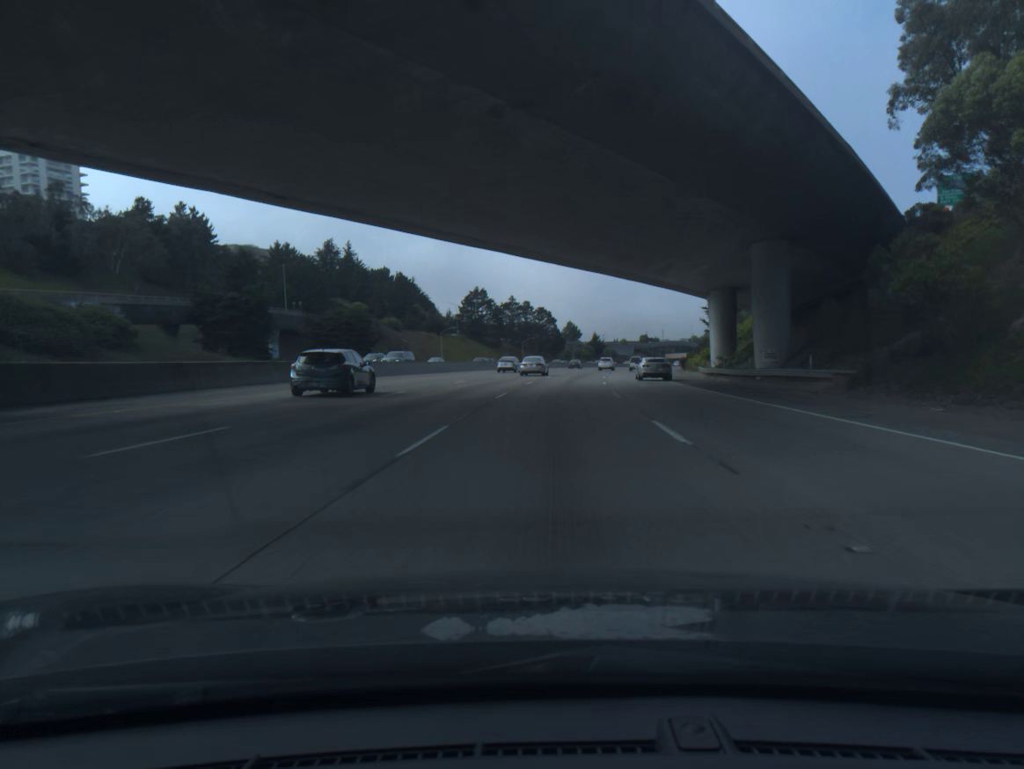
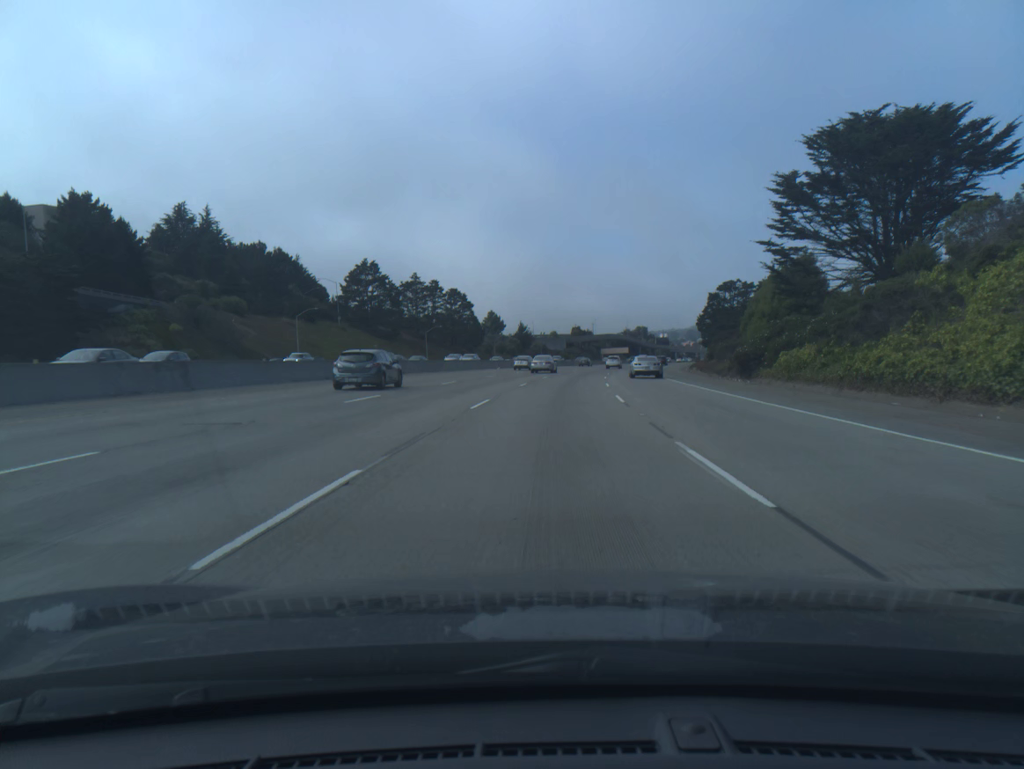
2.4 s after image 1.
(+3.0, +60.9) m; +5°
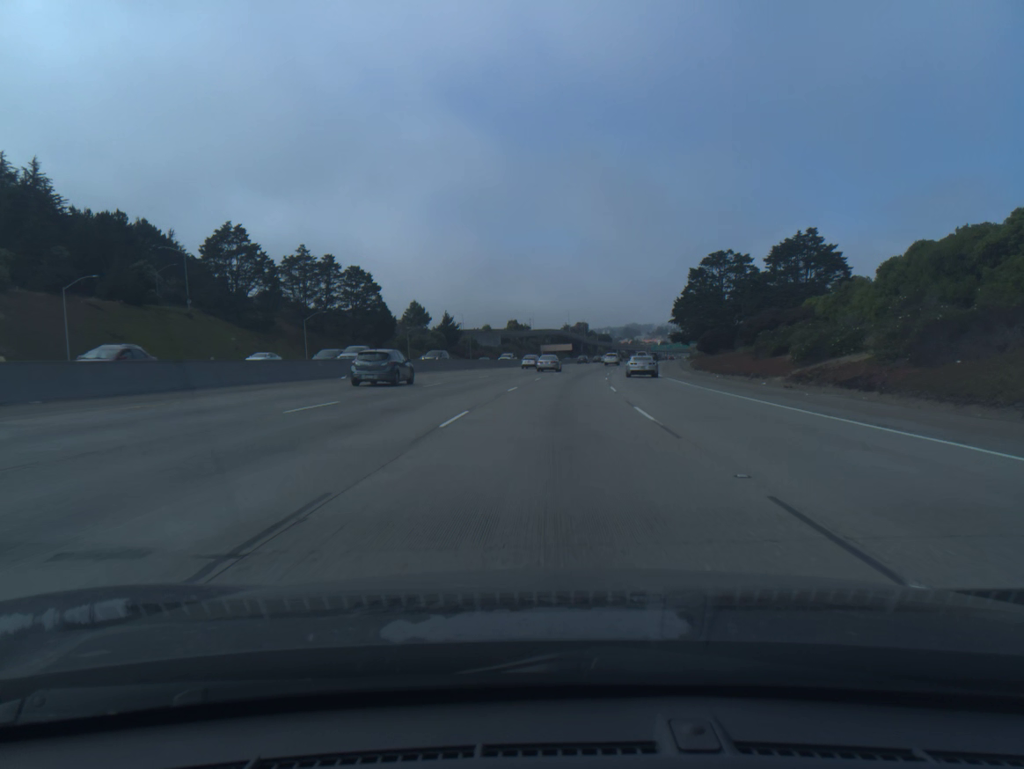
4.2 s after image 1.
(+1.9, +47.5) m; +5°
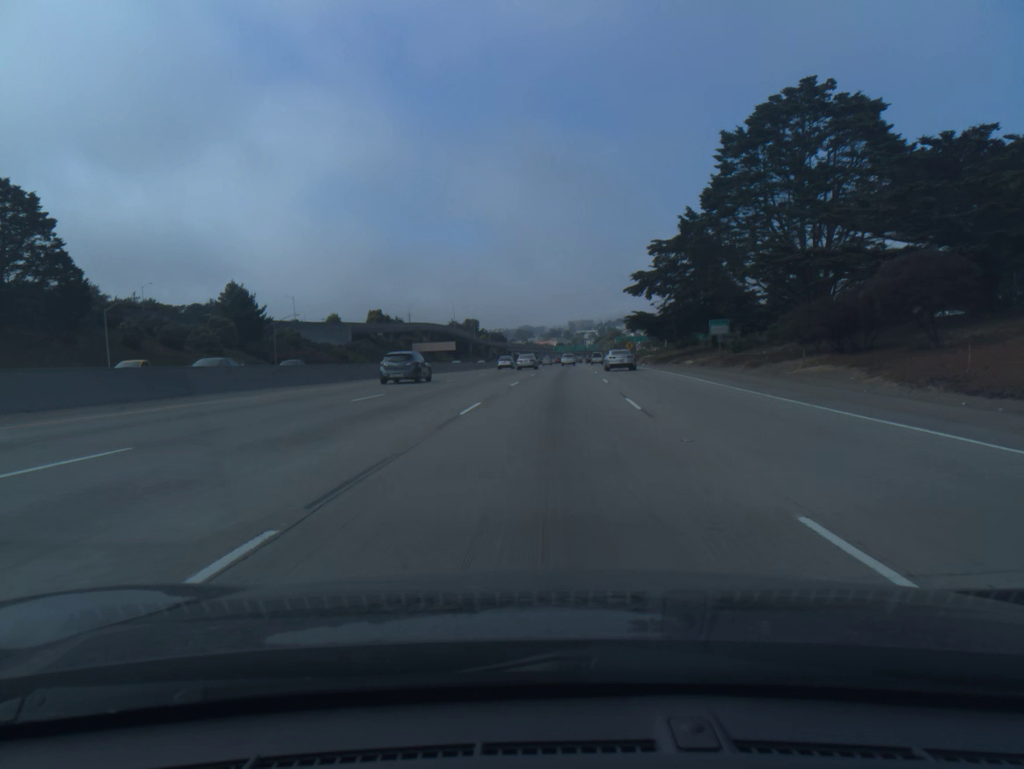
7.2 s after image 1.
(+5.8, +82.1) m; +8°
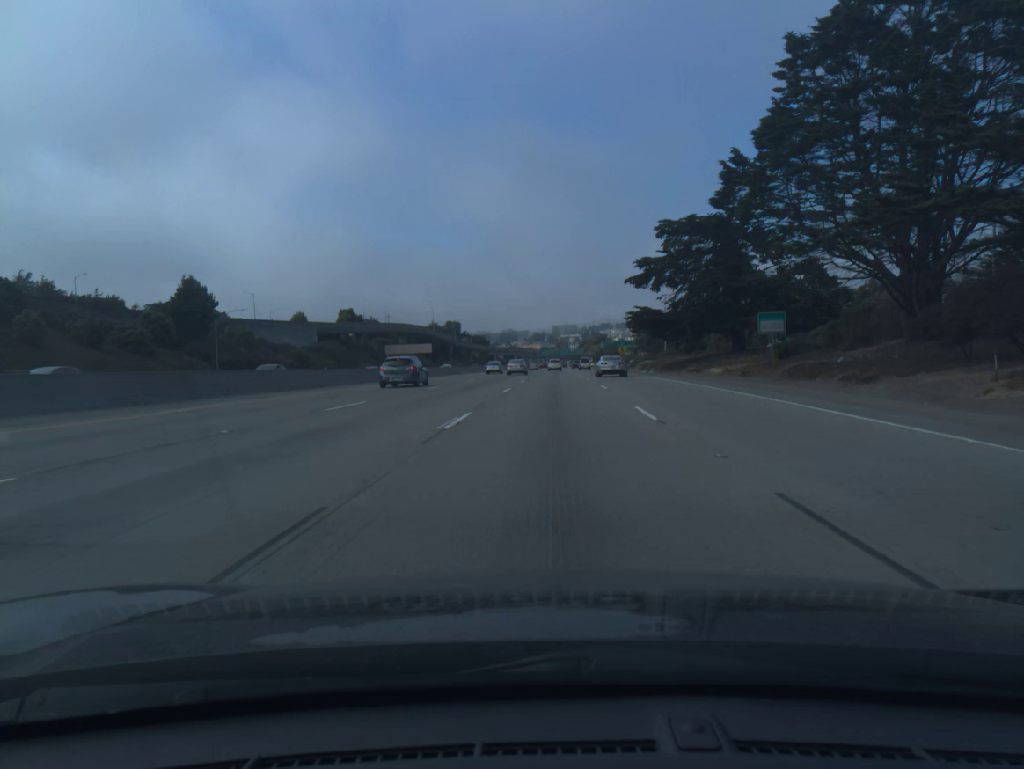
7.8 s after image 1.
(+0.2, +16.8) m; +1°
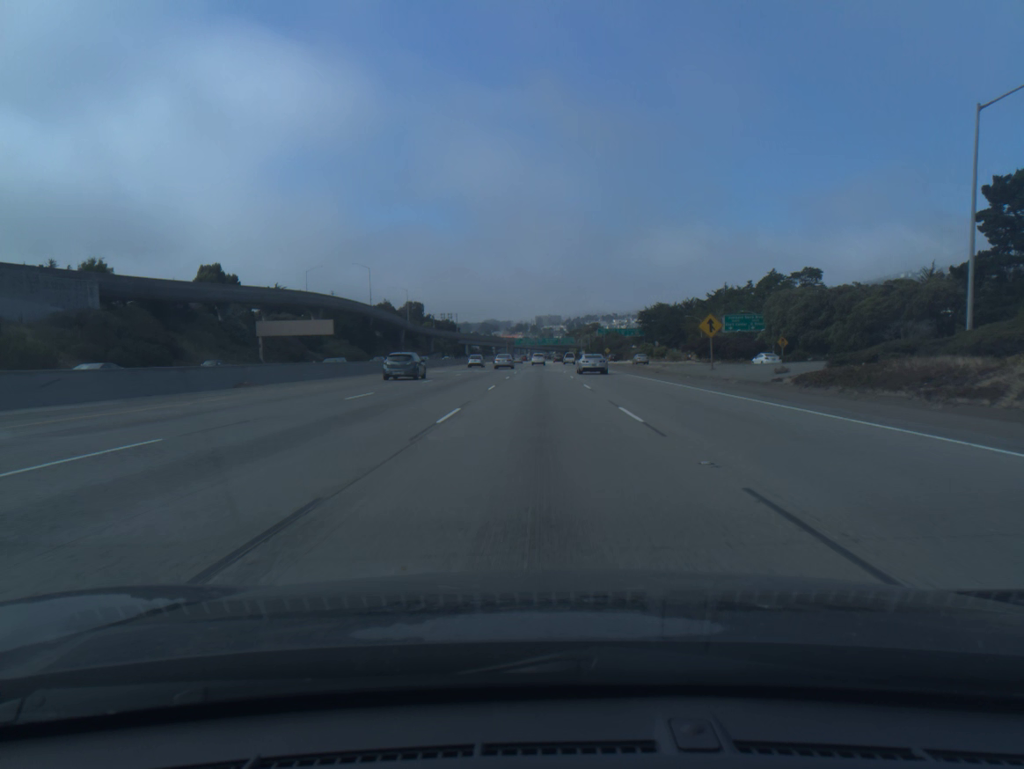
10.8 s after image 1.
(+1.7, +84.7) m; +1°
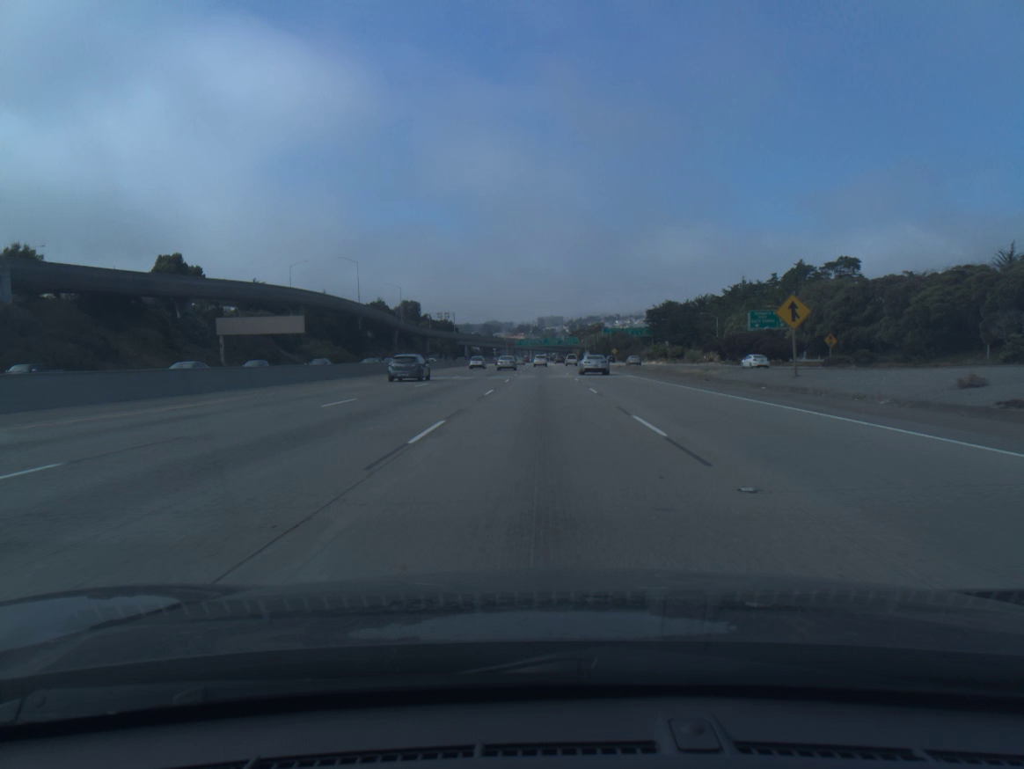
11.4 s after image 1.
(0.0, +17.1) m; 0°
